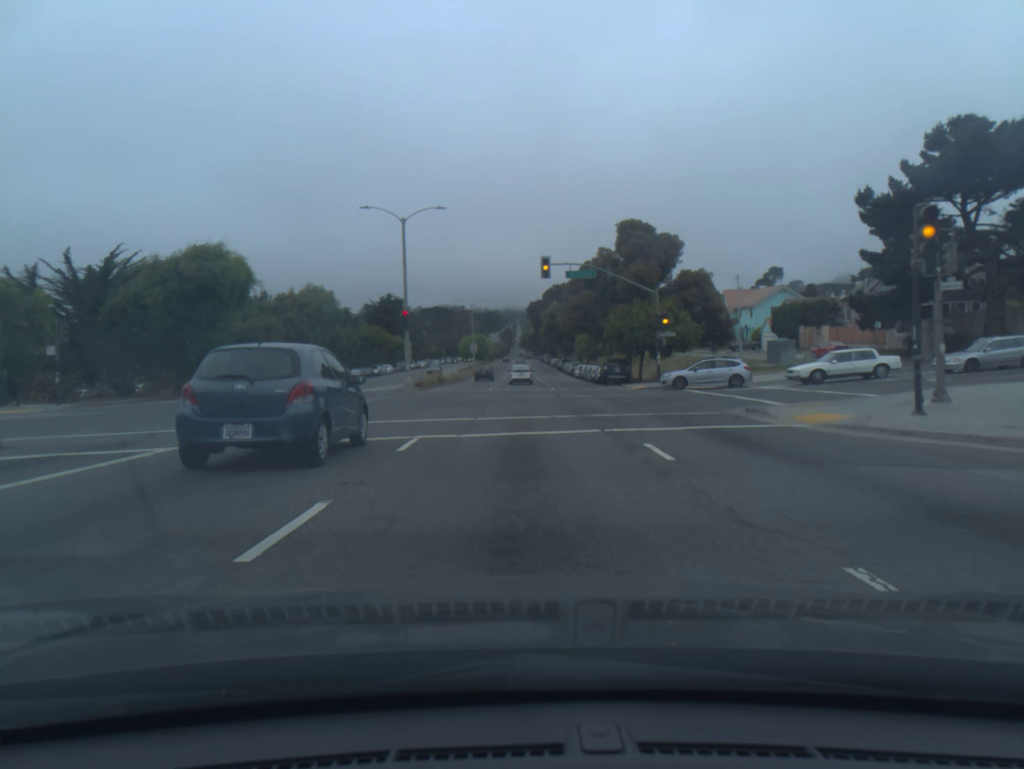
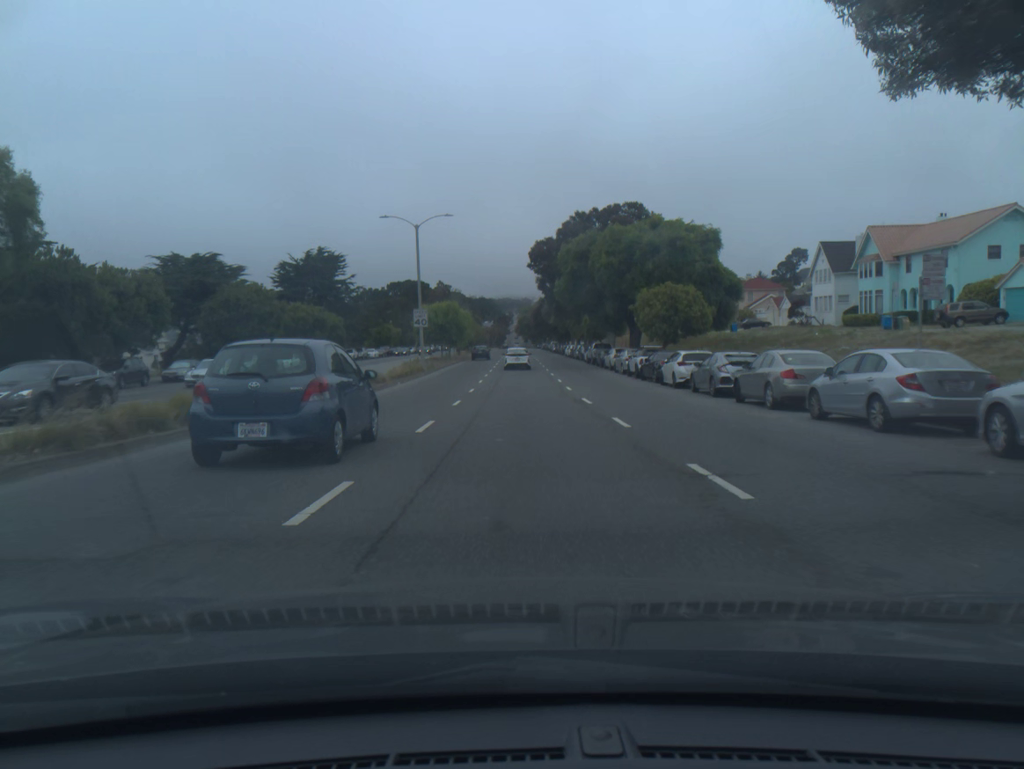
(+0.1, +53.1) m; 0°
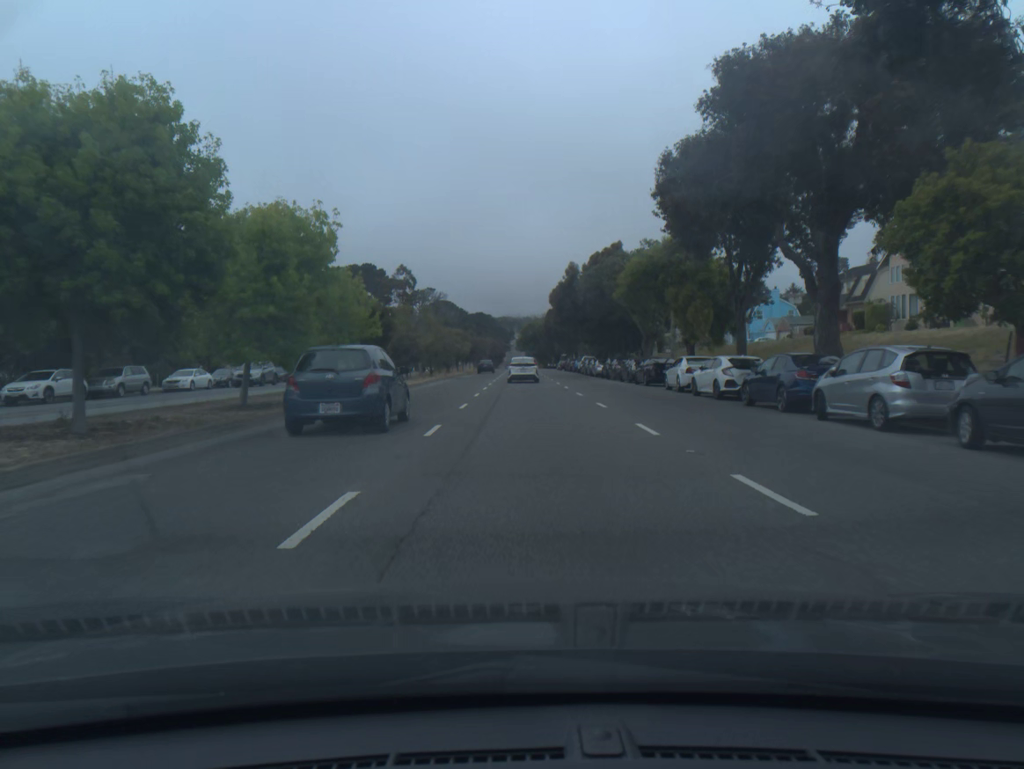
(-0.2, +66.7) m; 0°
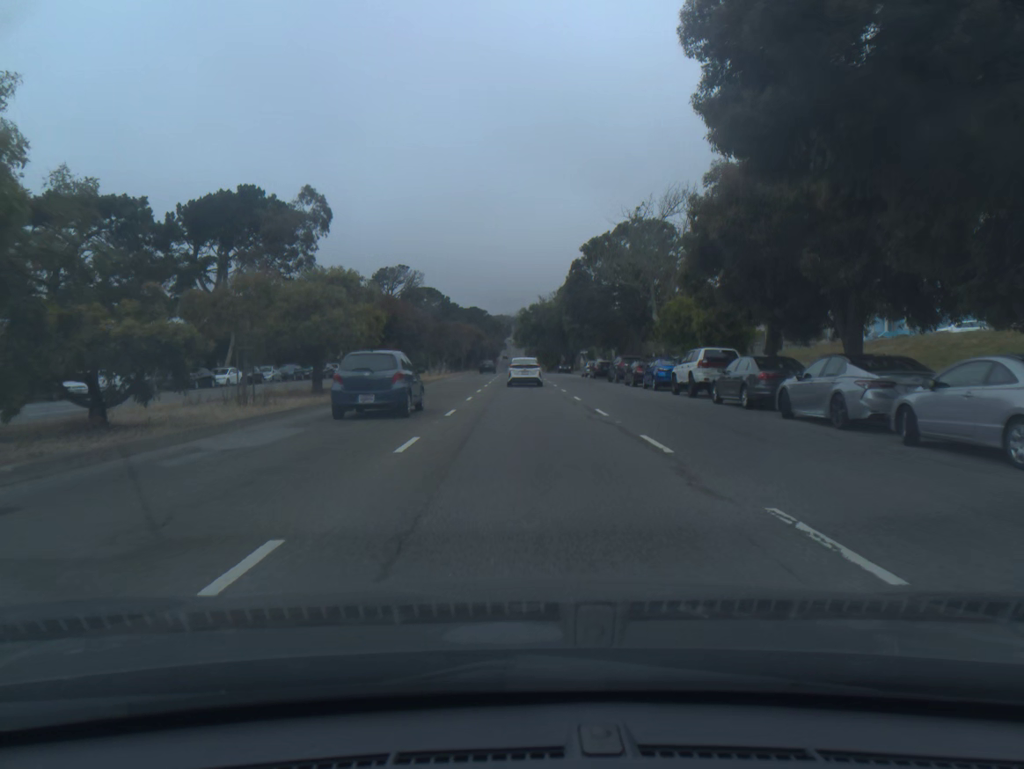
(+0.2, +52.6) m; 0°
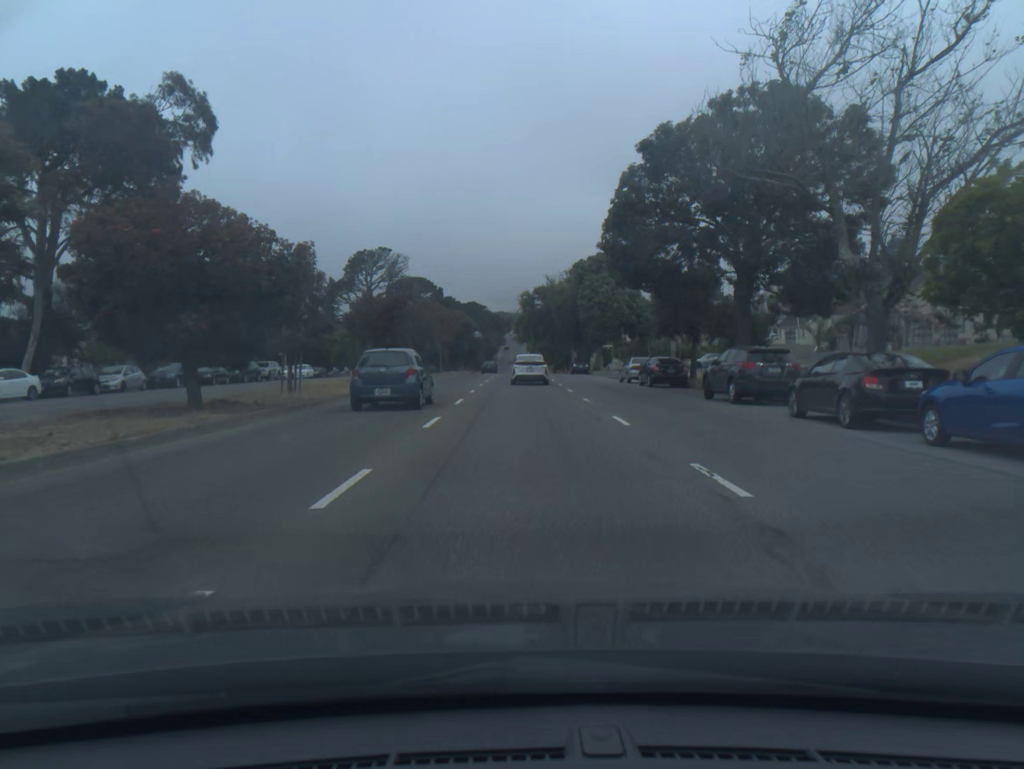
(0.0, +25.9) m; 0°
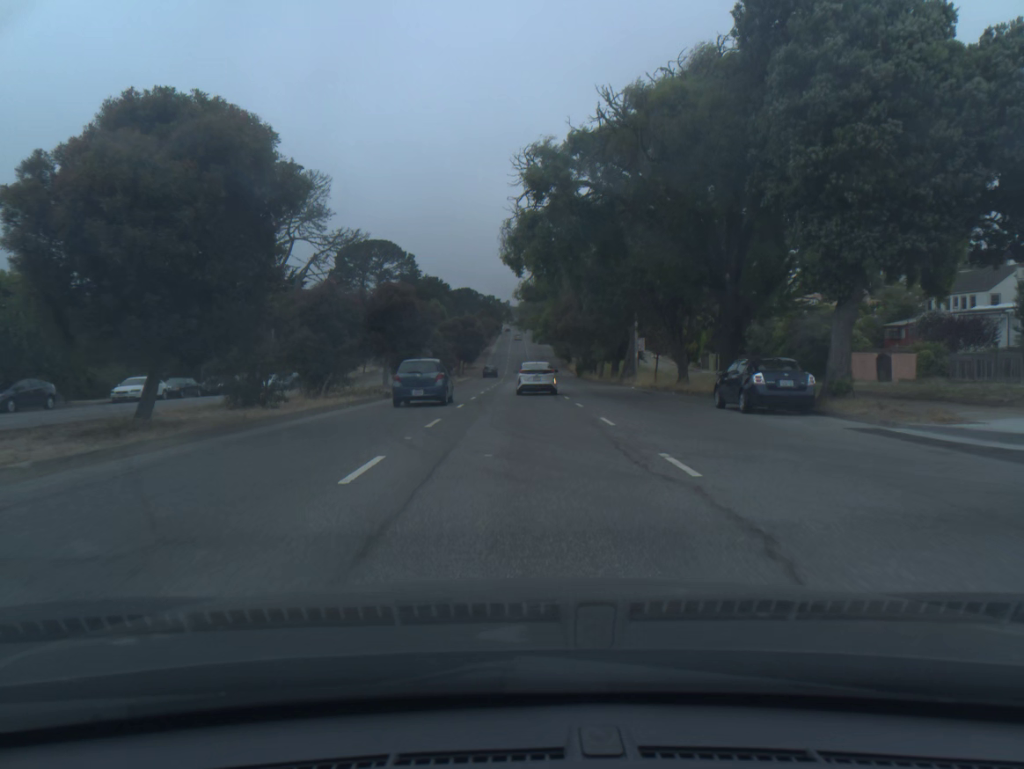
(0.0, +64.0) m; 0°
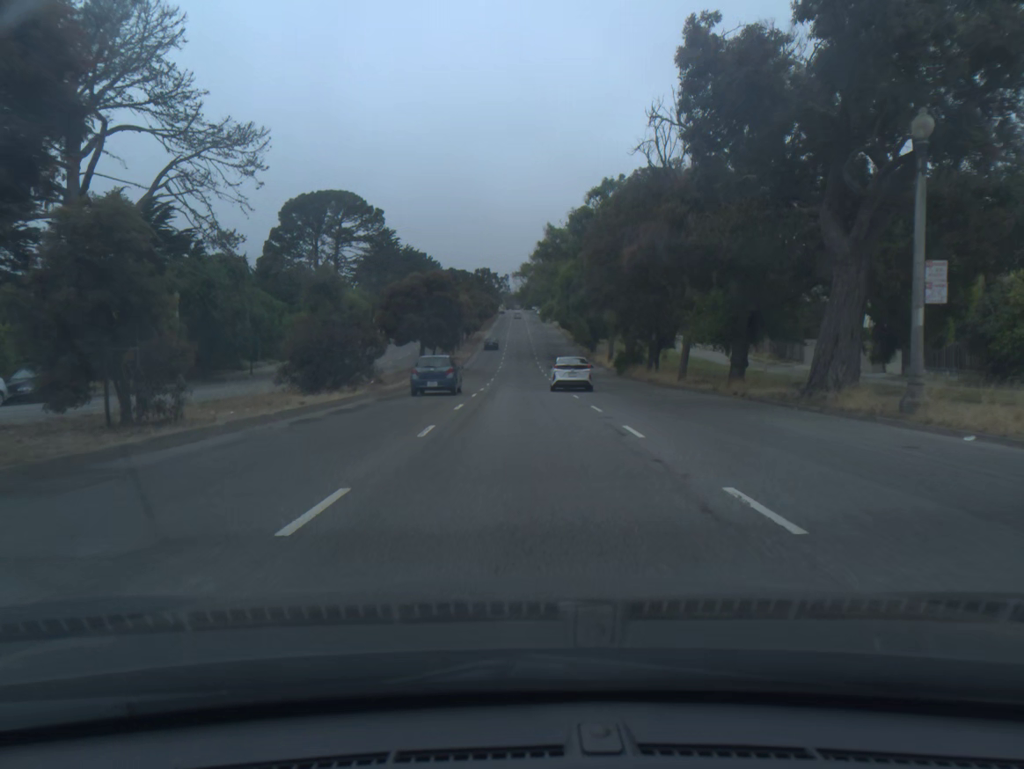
(-0.1, +38.9) m; 0°
